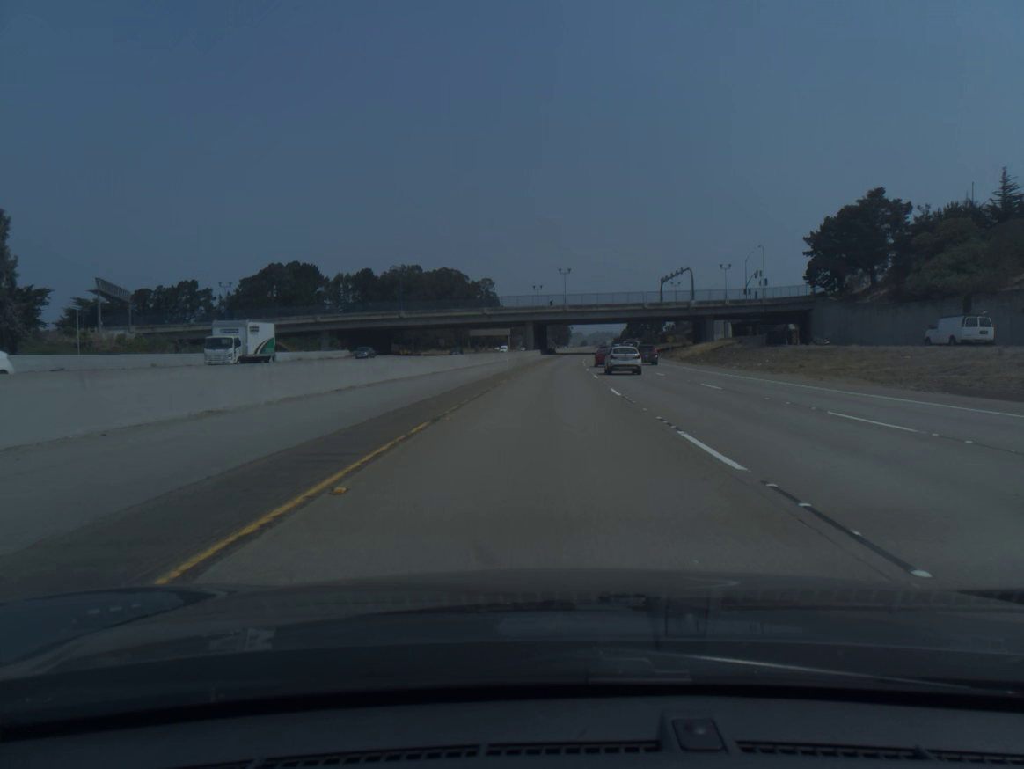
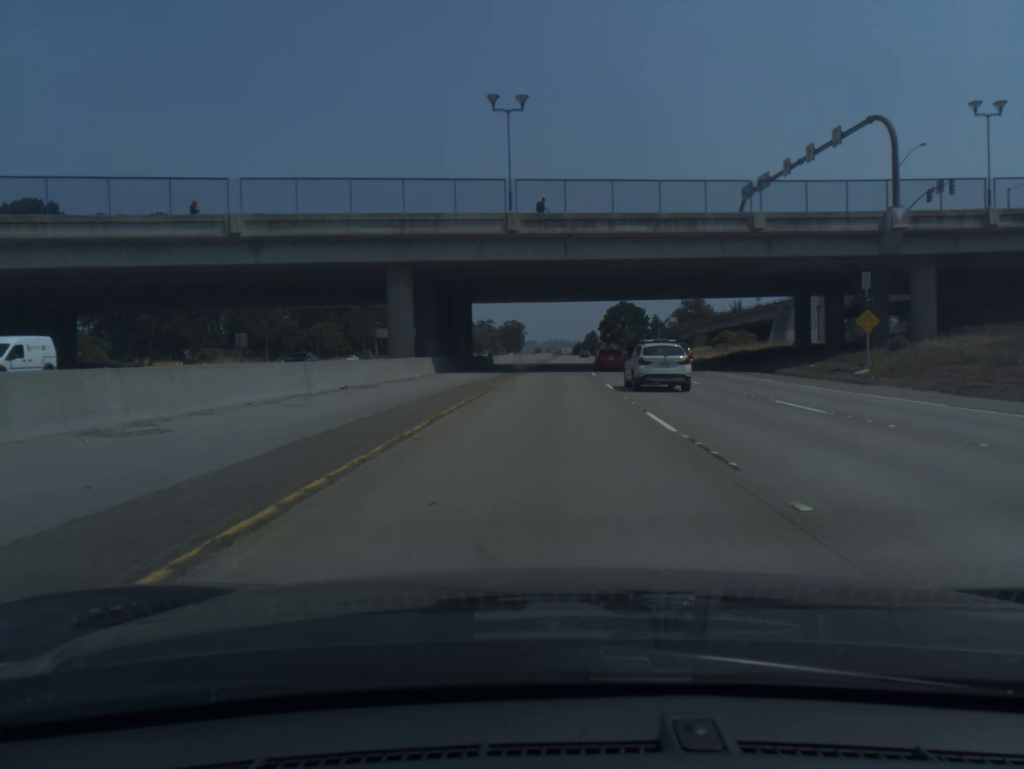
(+3.3, +97.7) m; +3°
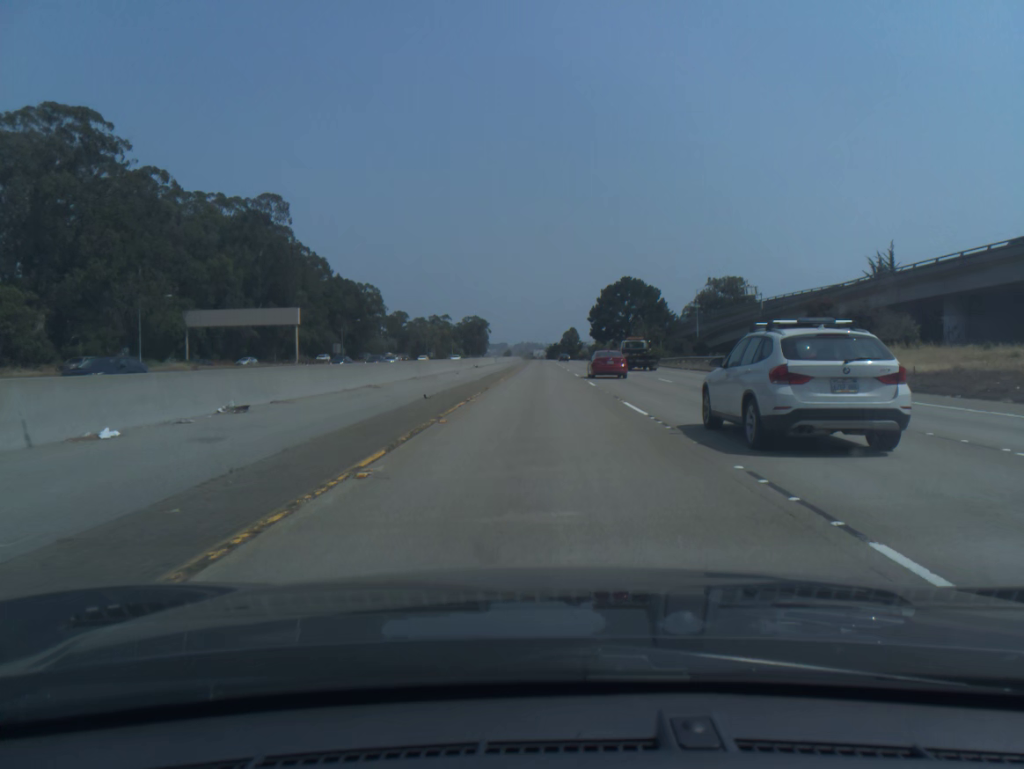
(+2.6, +97.7) m; +2°
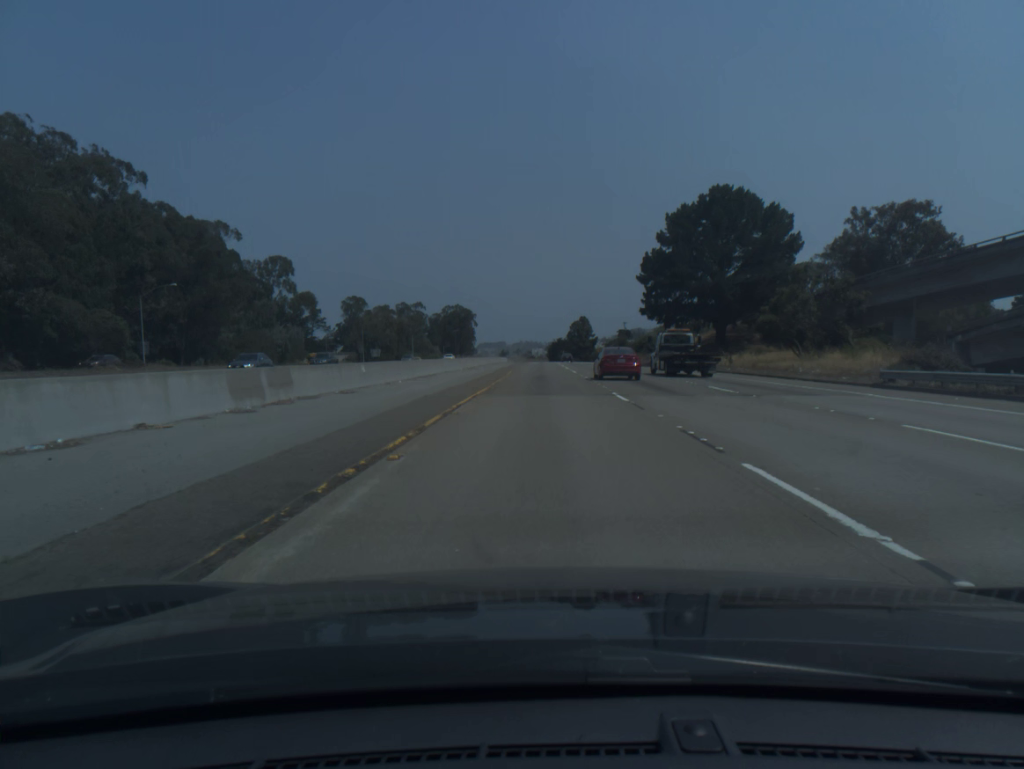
(-0.3, +98.0) m; 0°
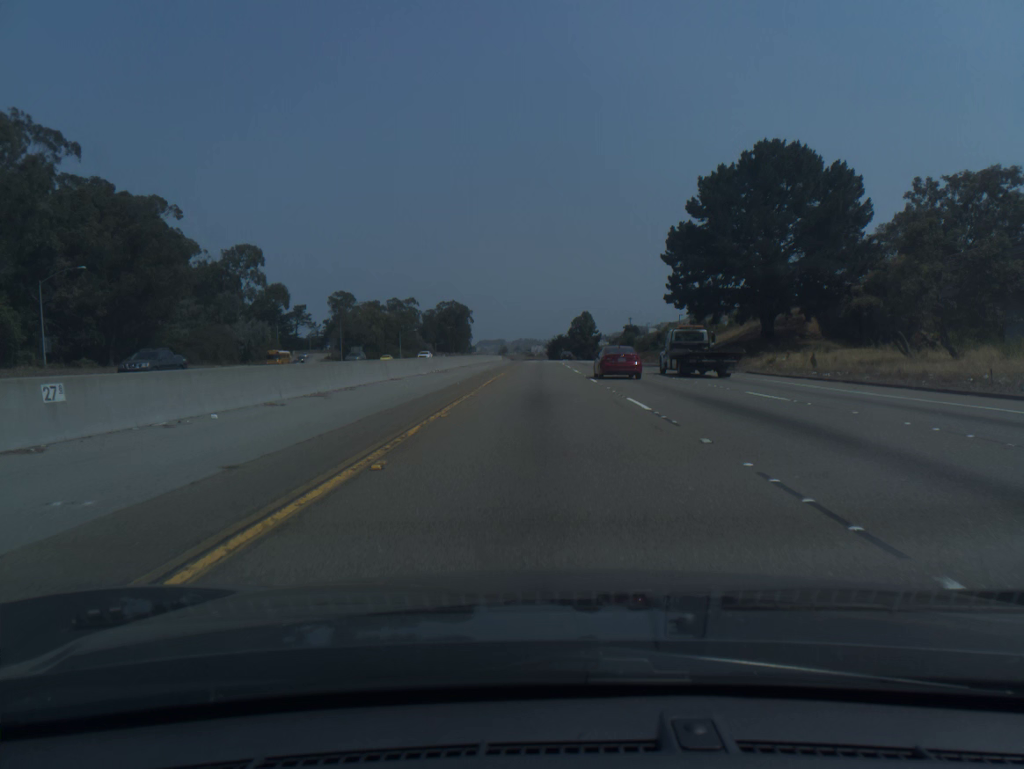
(0.0, +19.2) m; 0°
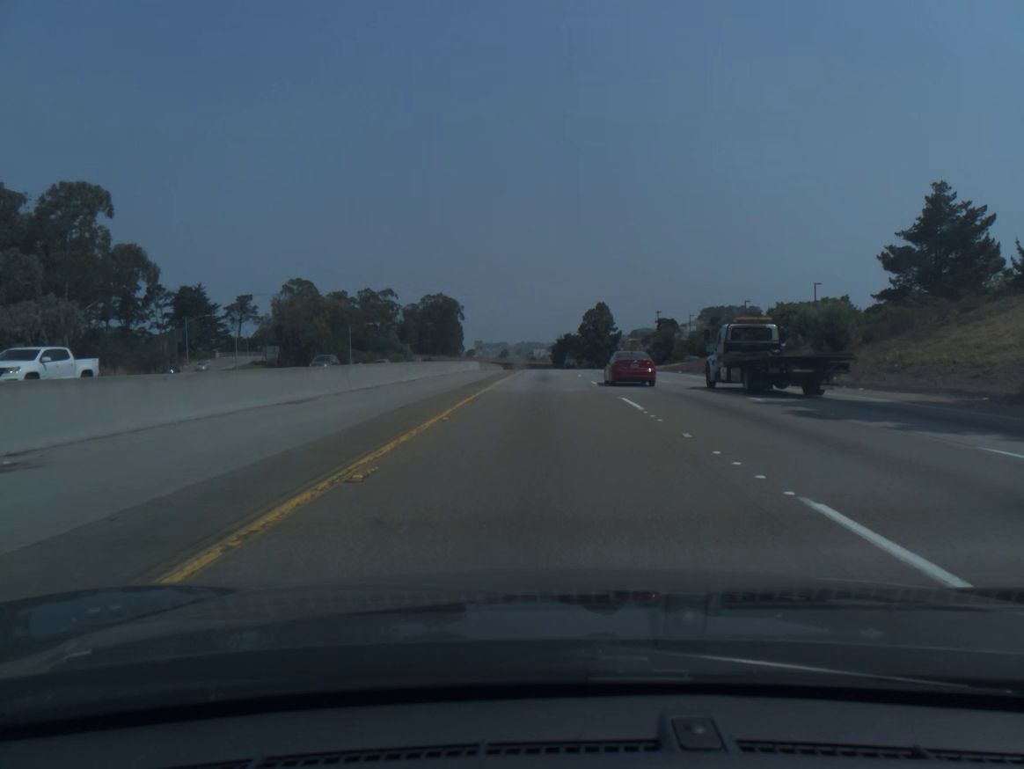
(-0.1, +57.0) m; 0°
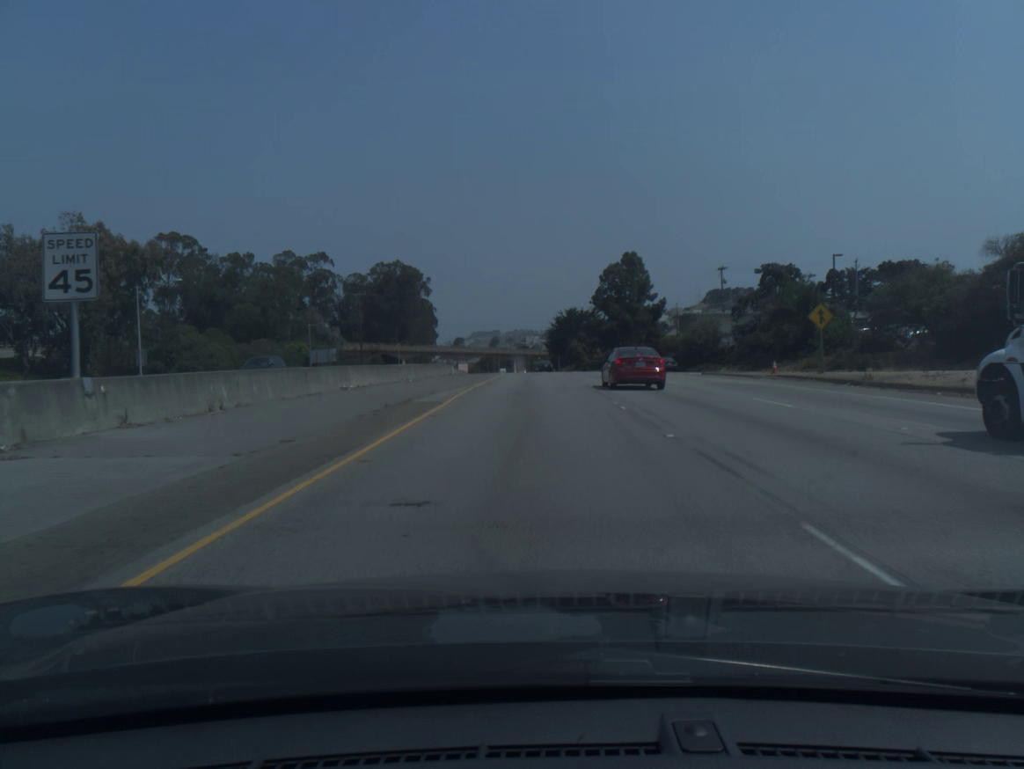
(+0.4, +76.3) m; +1°
